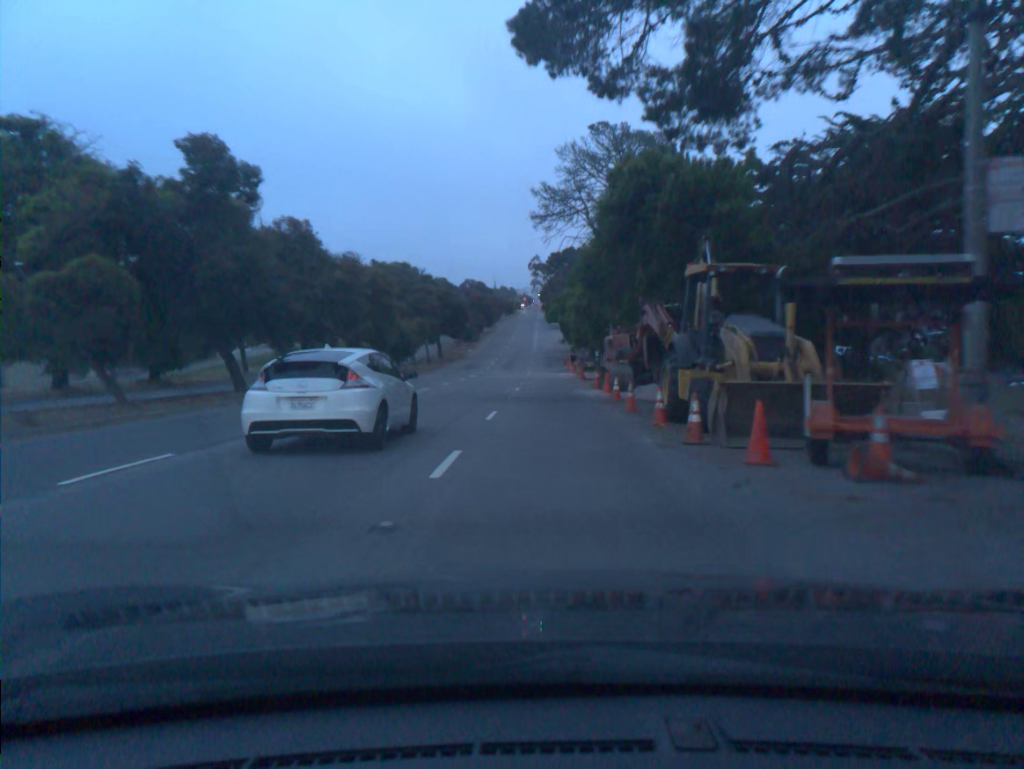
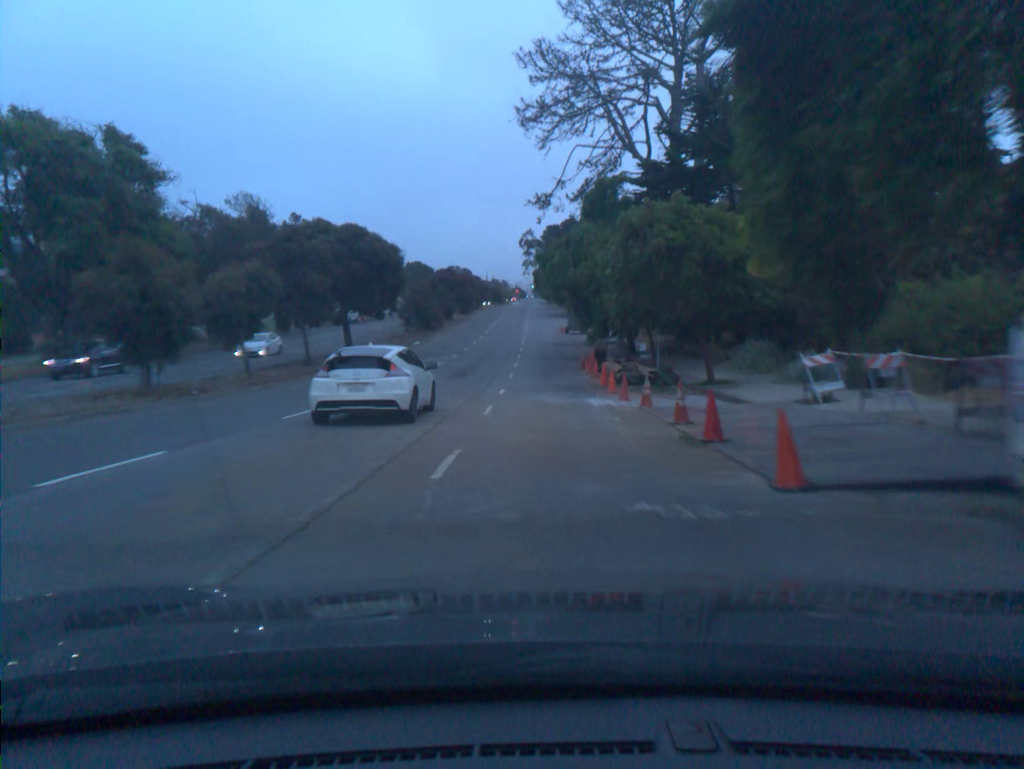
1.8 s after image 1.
(+0.1, +36.6) m; +1°
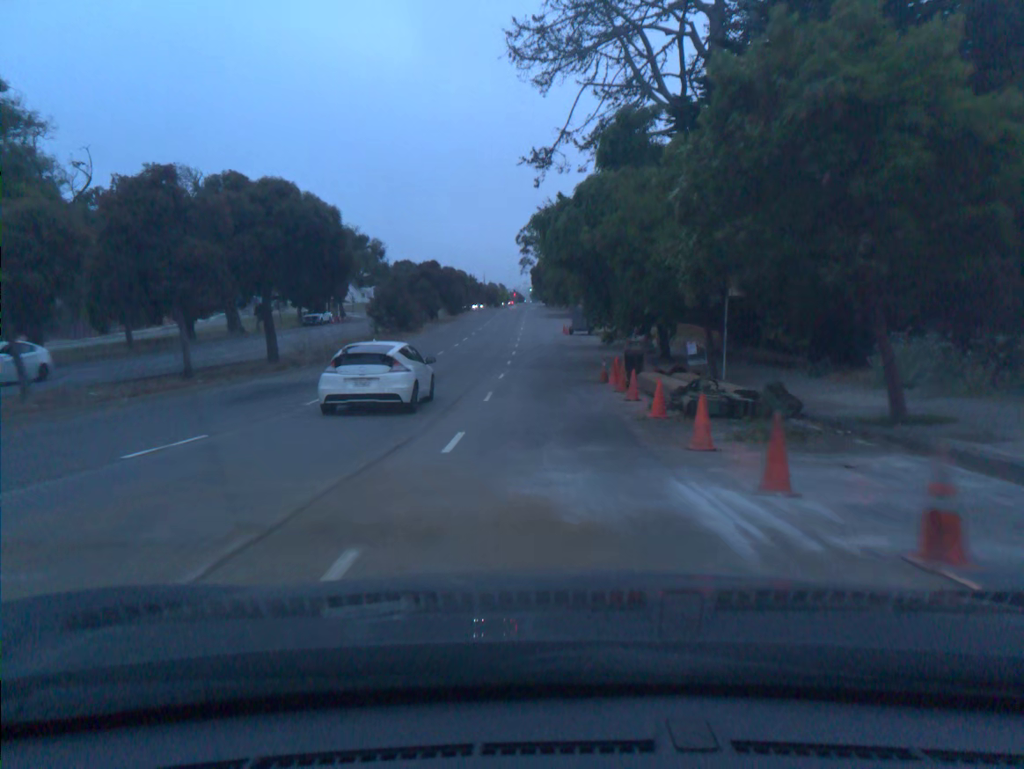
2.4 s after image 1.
(0.0, +12.5) m; 0°
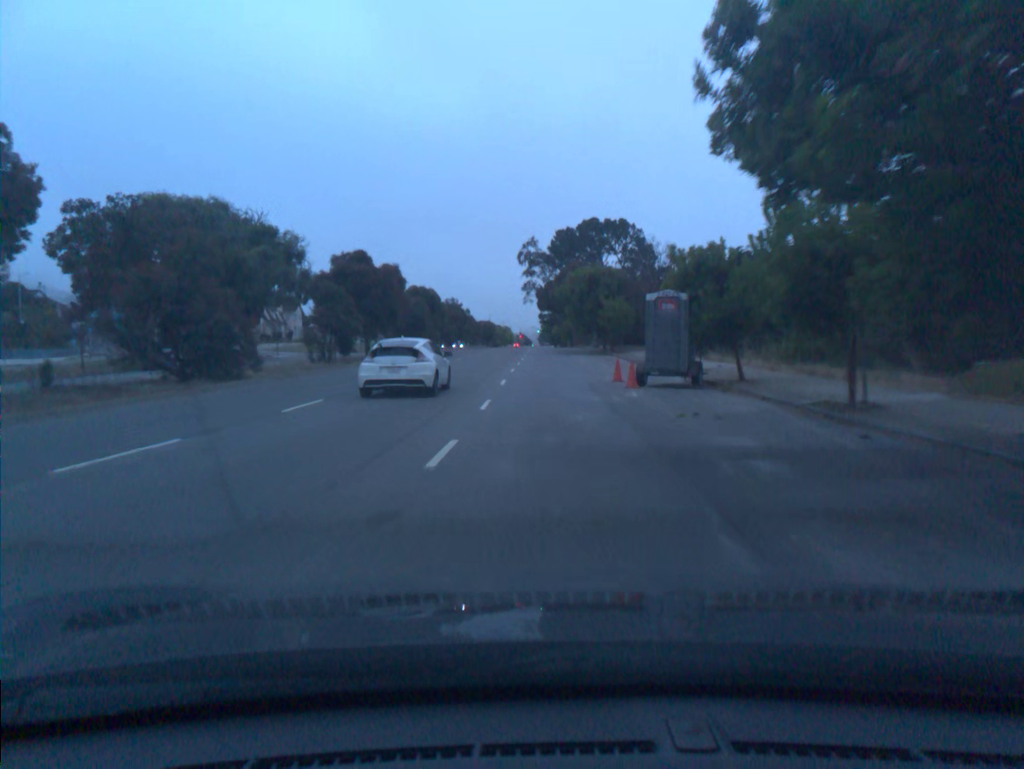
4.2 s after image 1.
(-0.1, +37.8) m; 0°
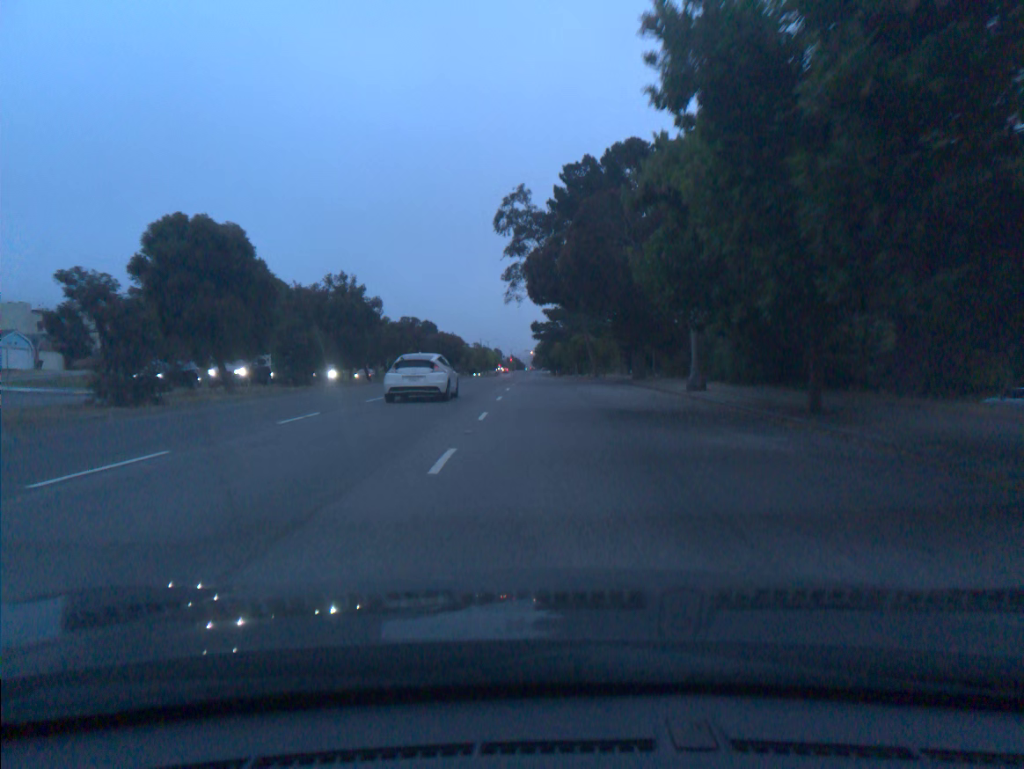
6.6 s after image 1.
(0.0, +50.3) m; 0°
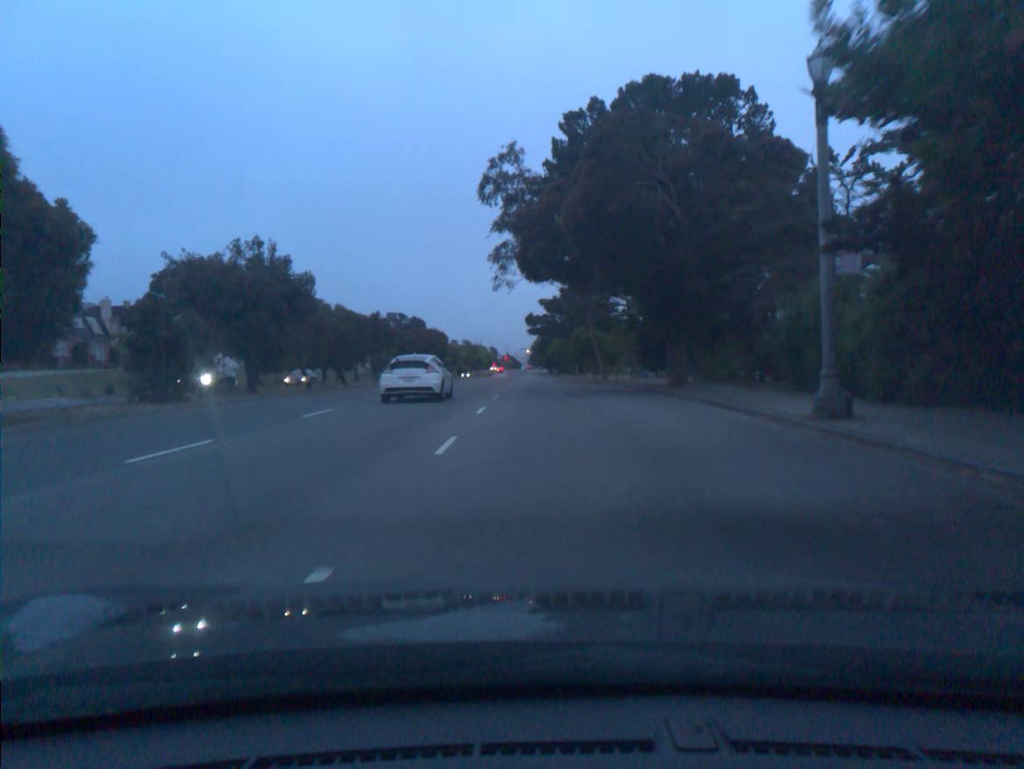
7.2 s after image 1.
(0.0, +12.5) m; 0°
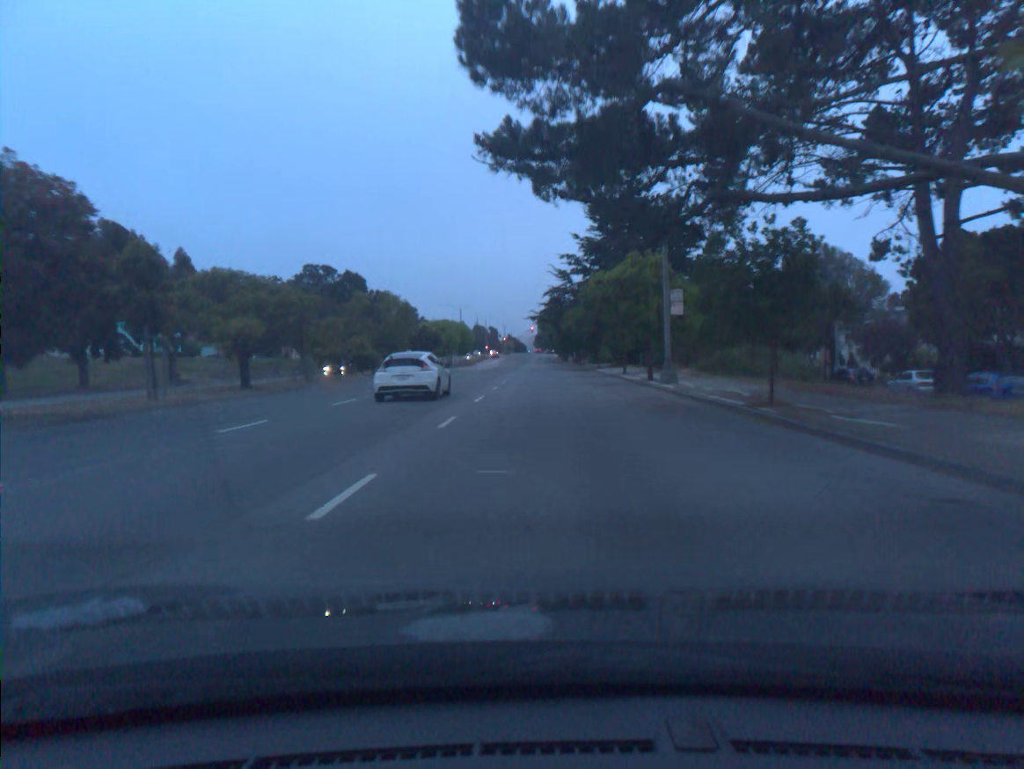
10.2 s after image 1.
(0.0, +61.4) m; 0°
